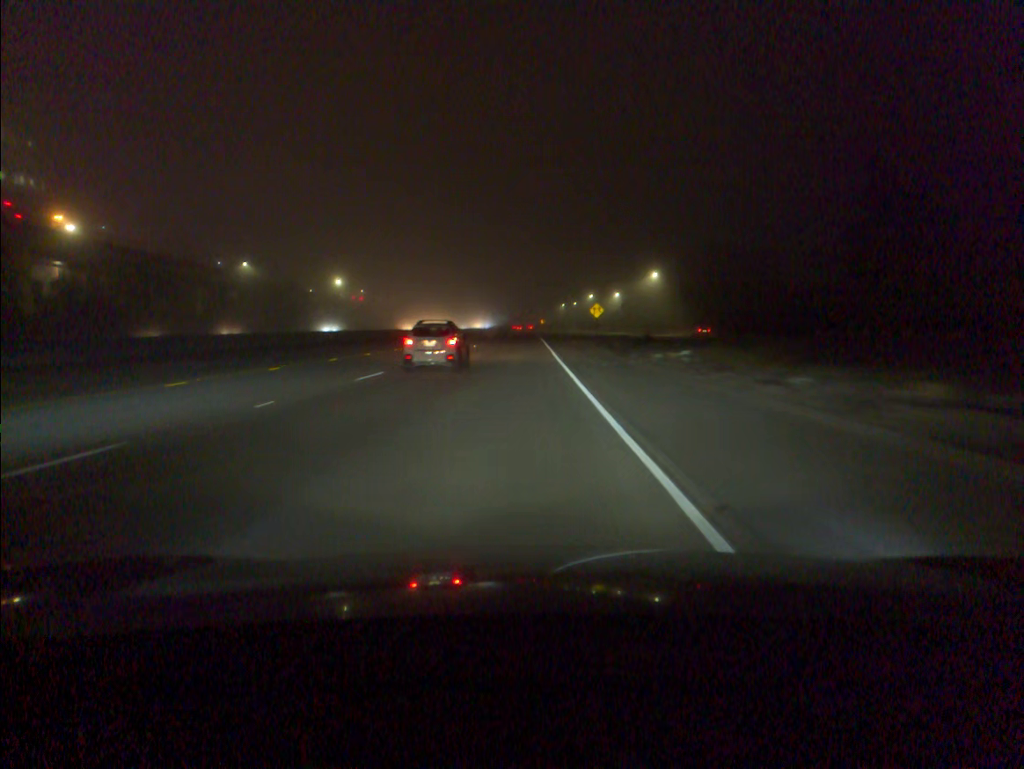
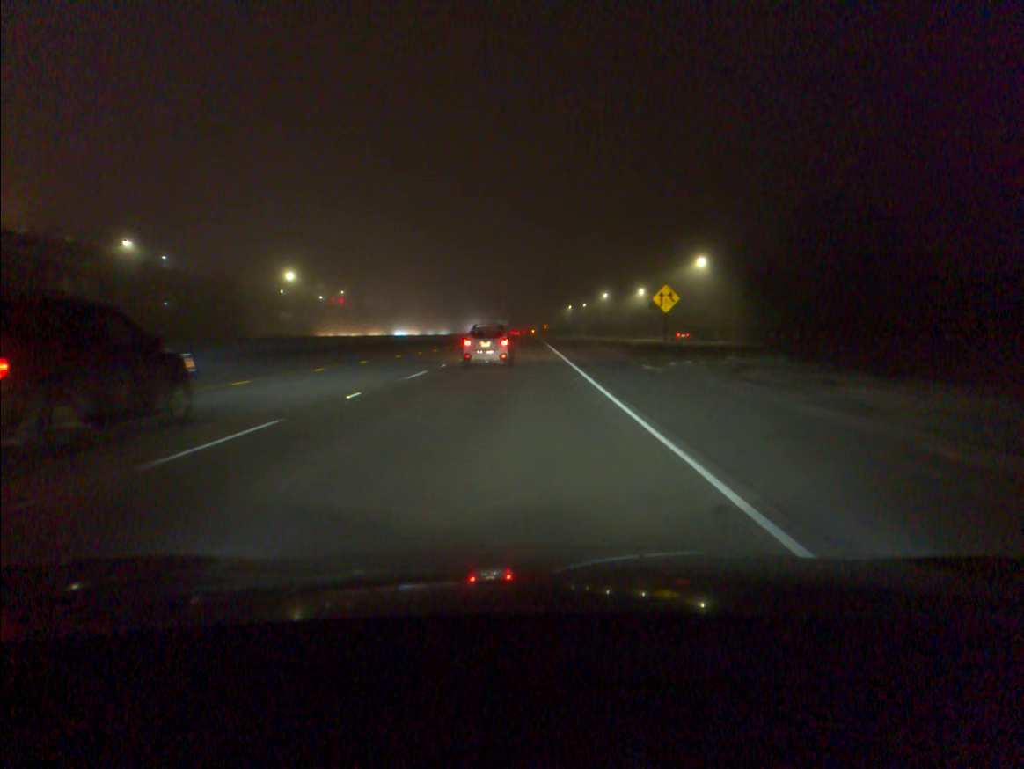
(-0.3, +41.6) m; 0°
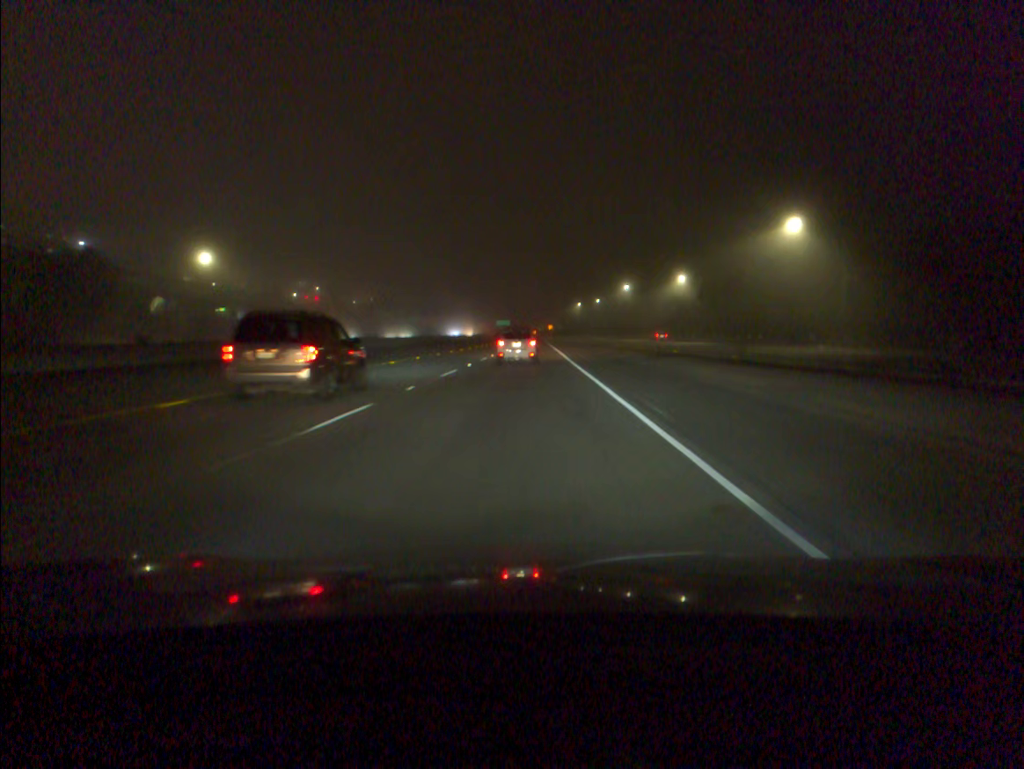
(+0.1, +41.6) m; 0°
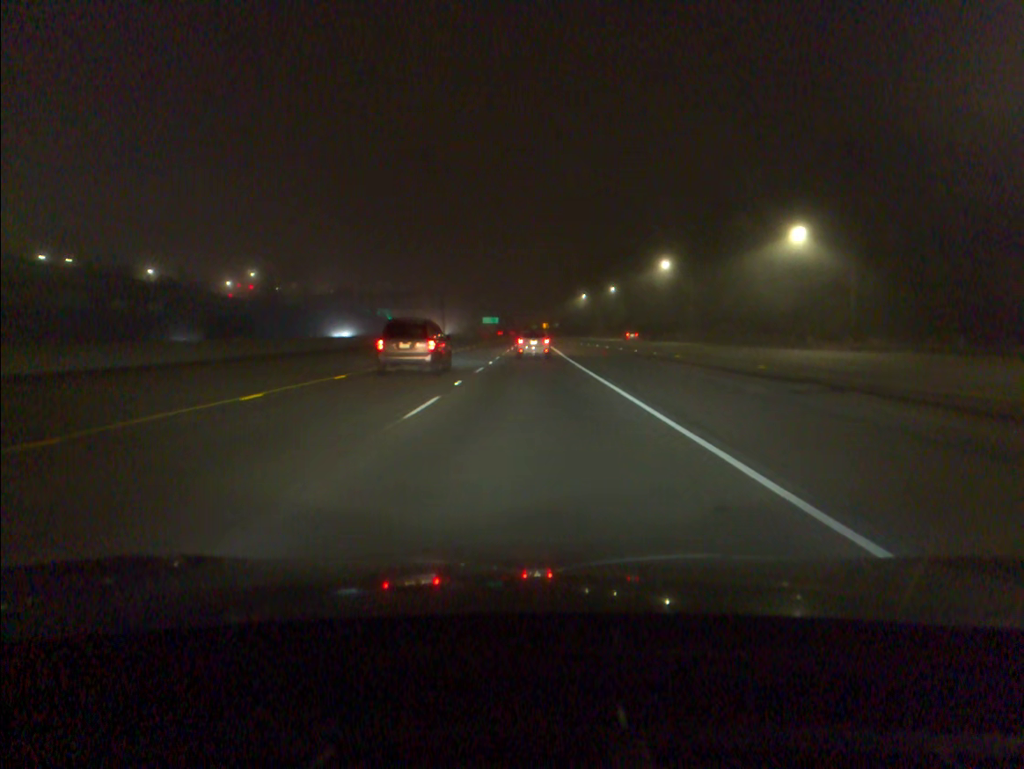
(0.0, +56.5) m; +1°
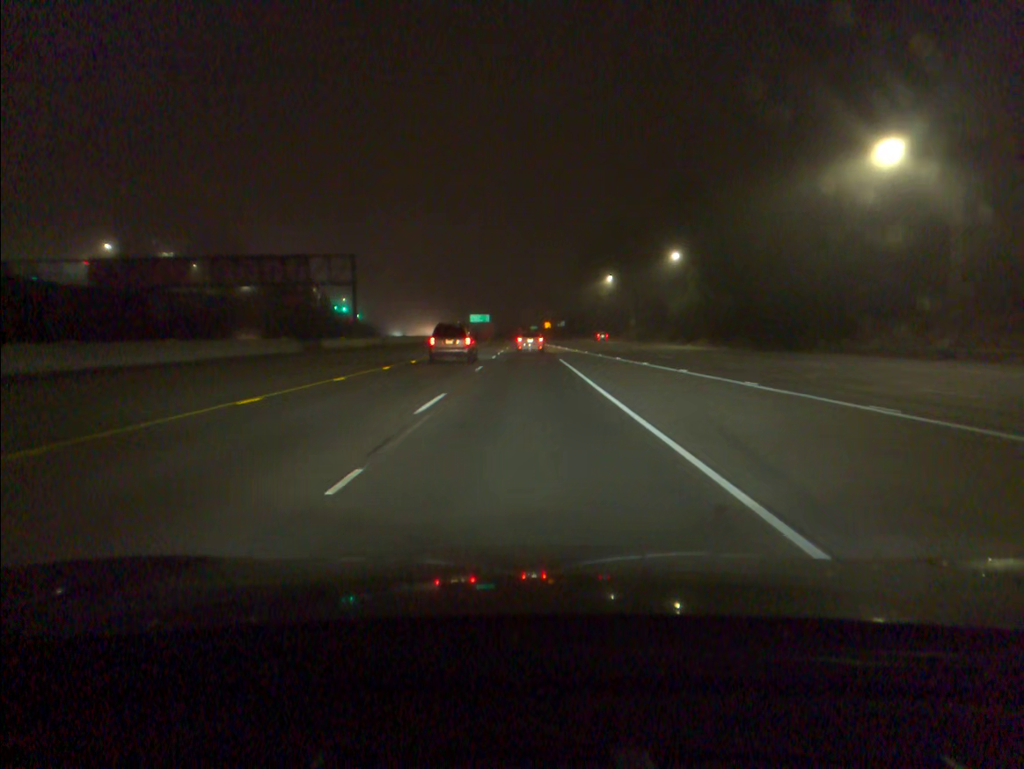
(+0.3, +73.3) m; 0°
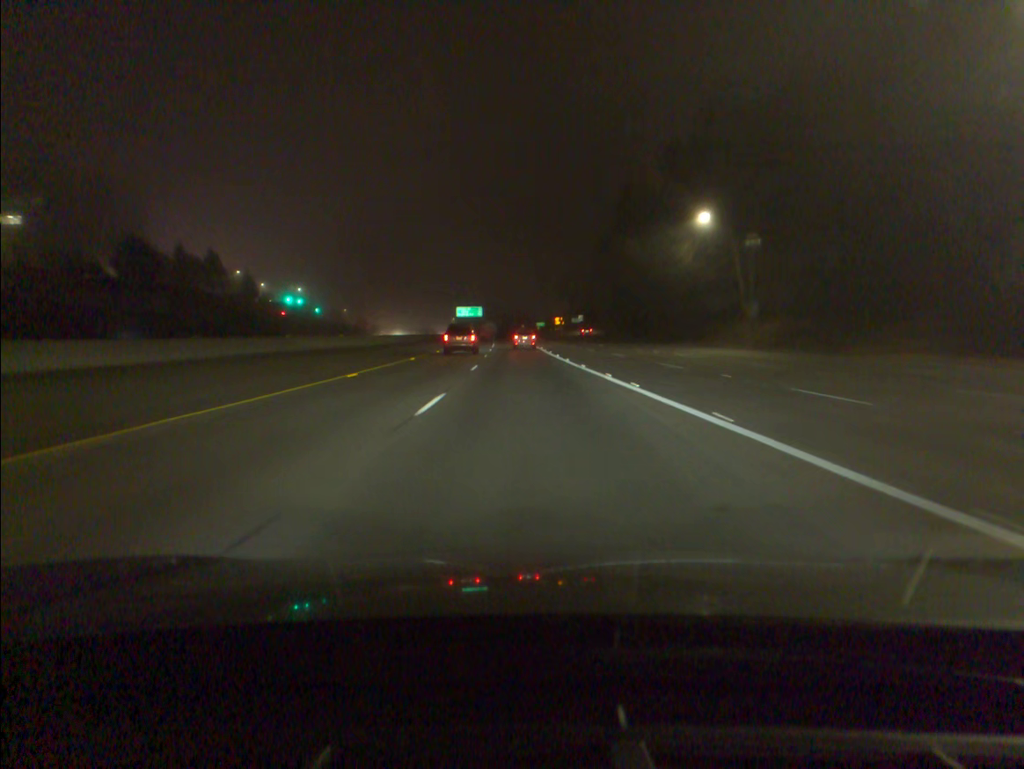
(-0.2, +73.9) m; 0°
